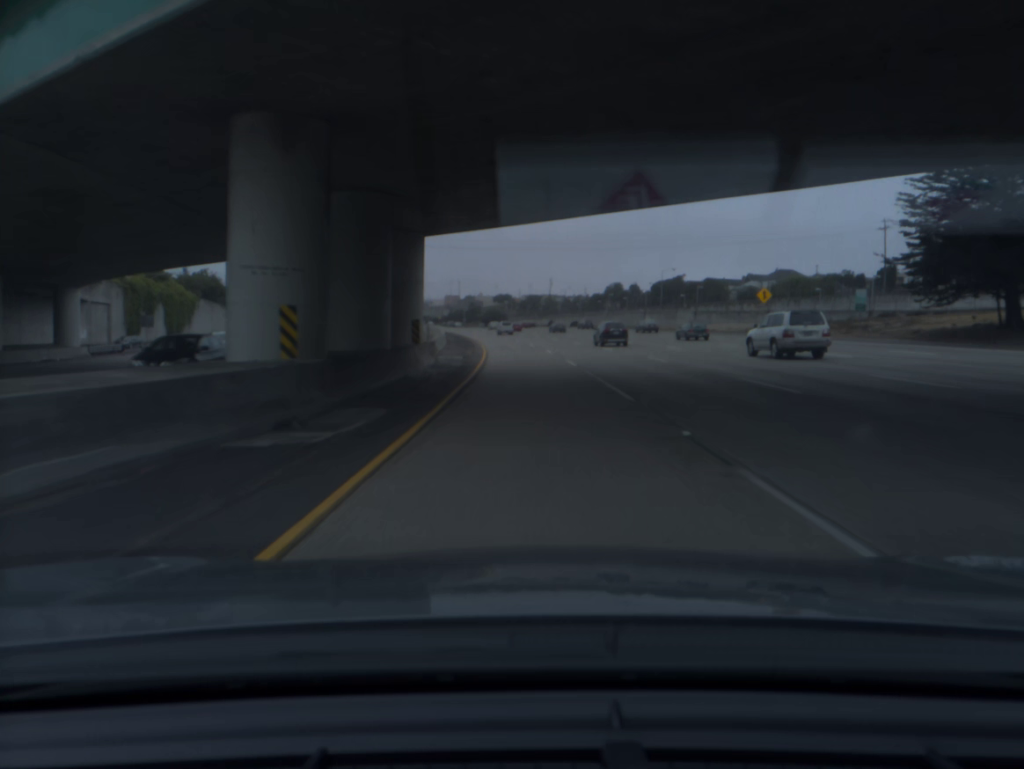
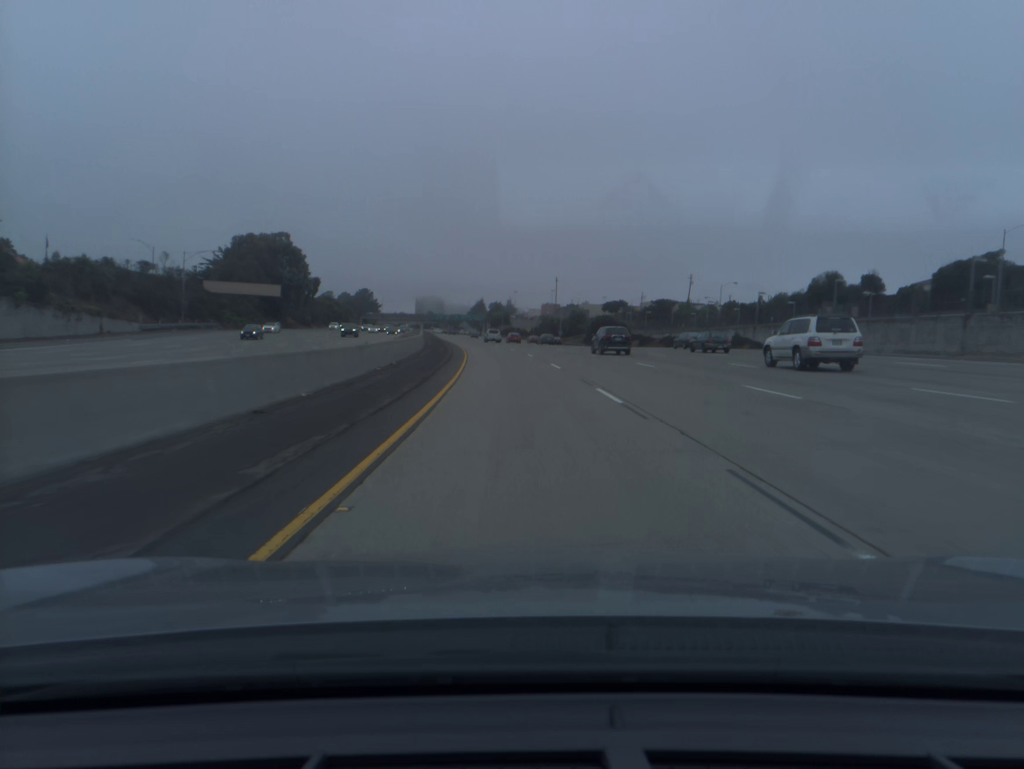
(-5.3, +99.4) m; -7°
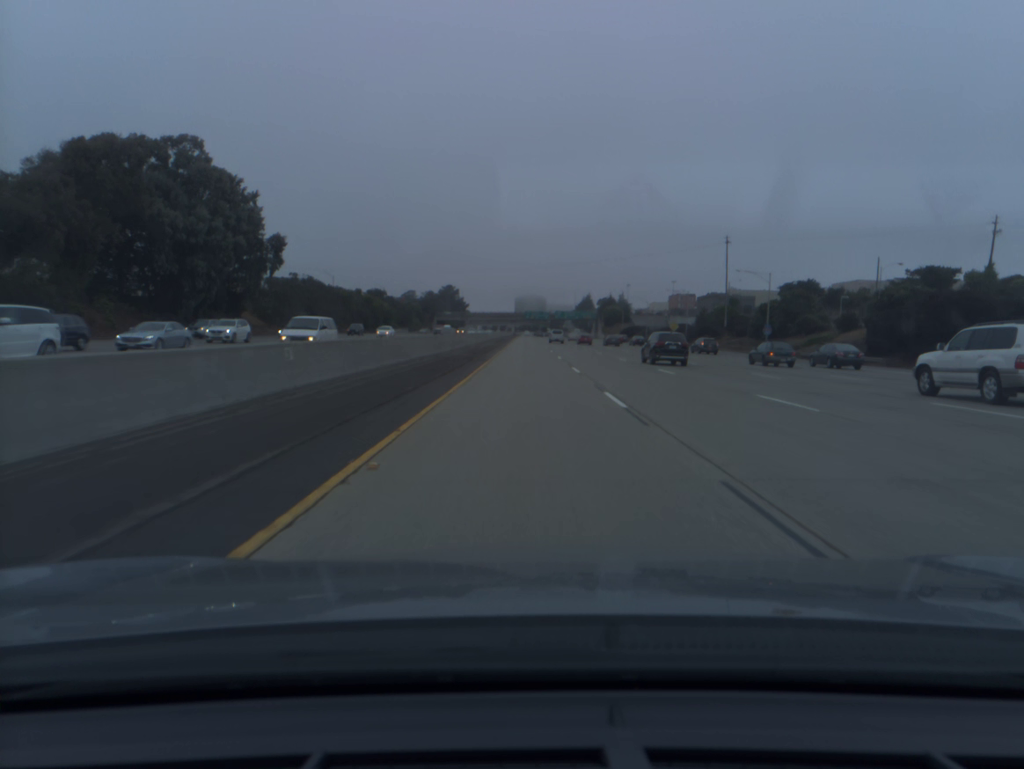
(-7.7, +99.6) m; -8°
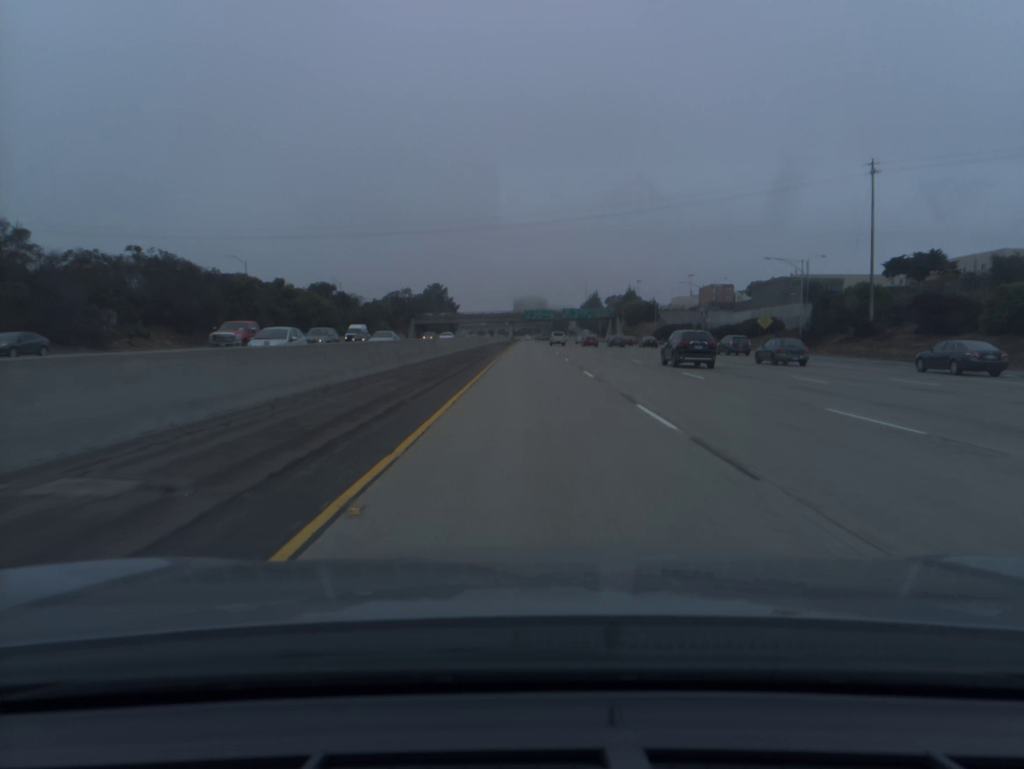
(-0.2, +60.3) m; 0°
